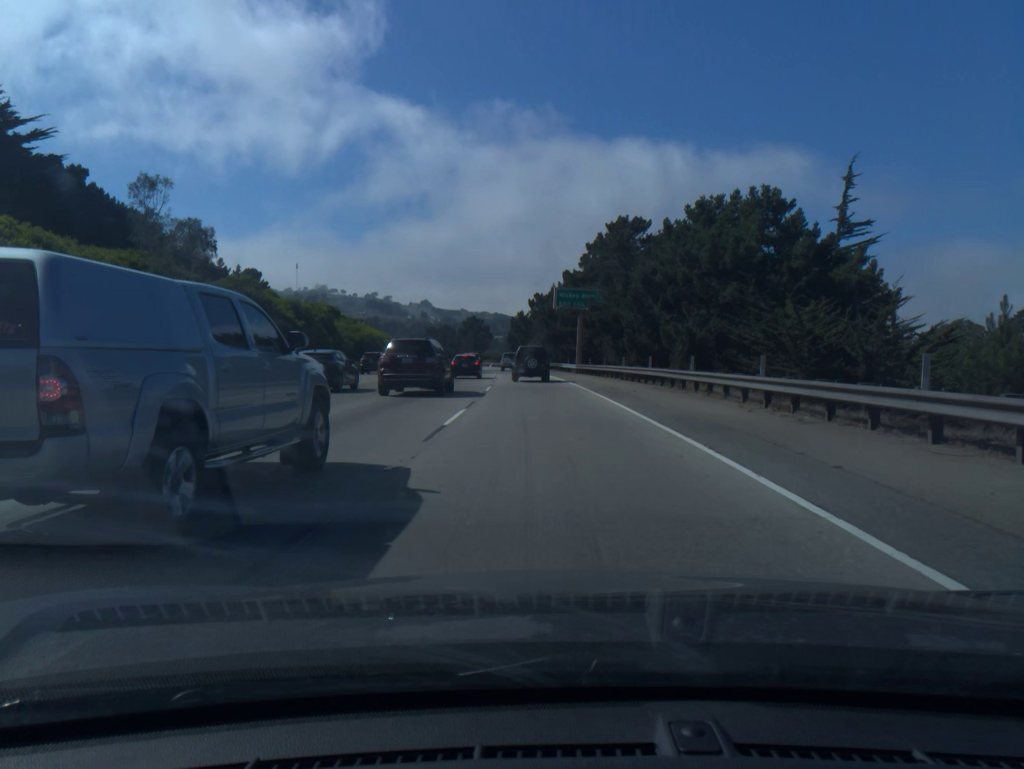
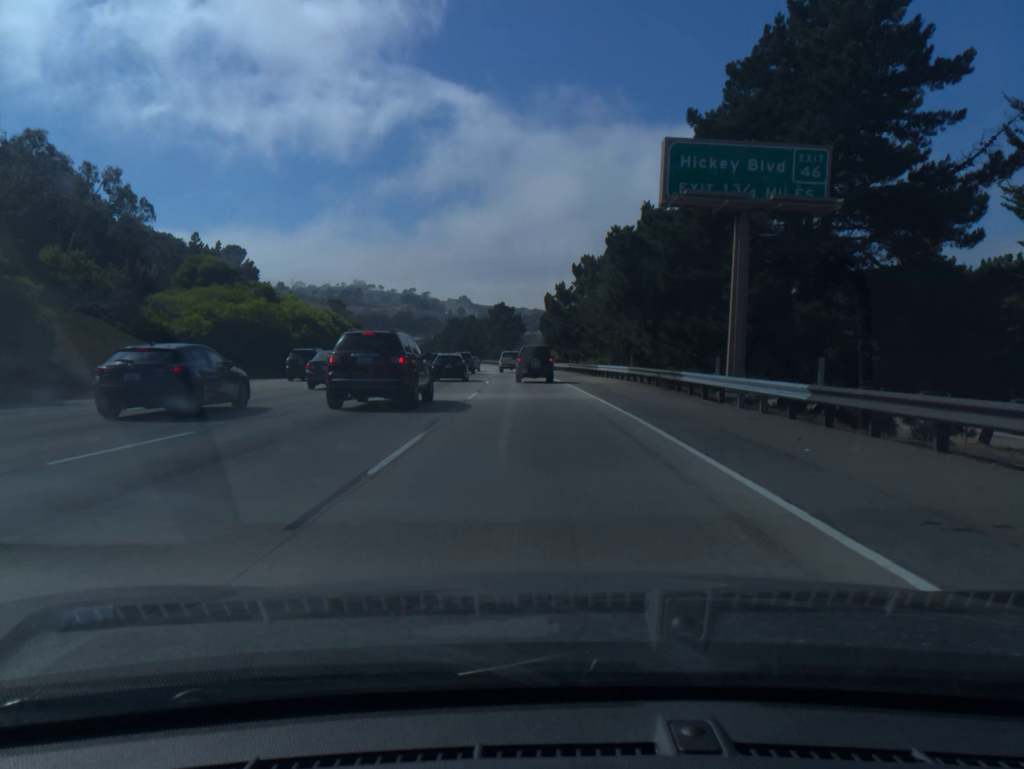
(-1.1, +49.7) m; -3°
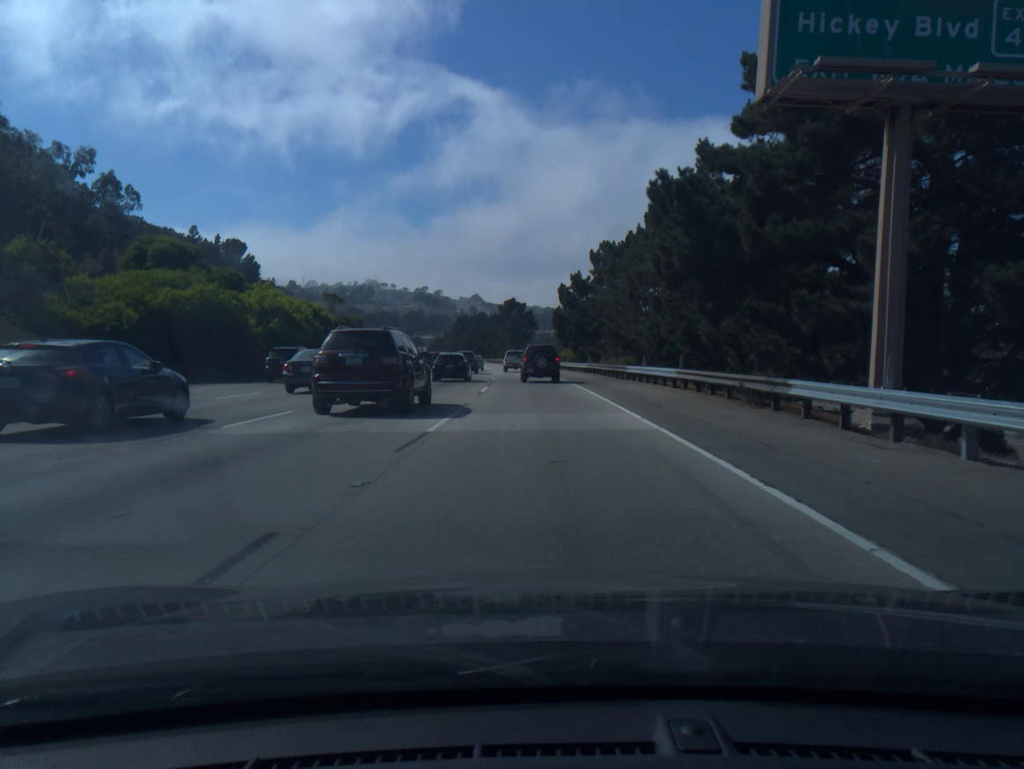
(-0.1, +10.0) m; -1°
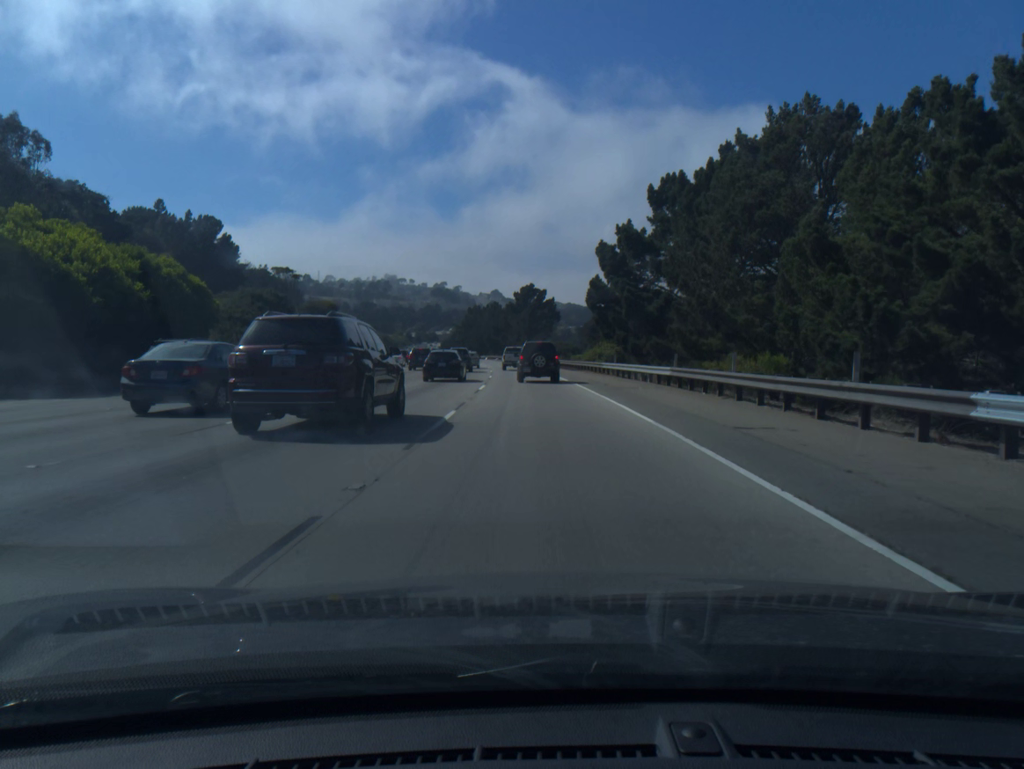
(-0.4, +29.3) m; -1°
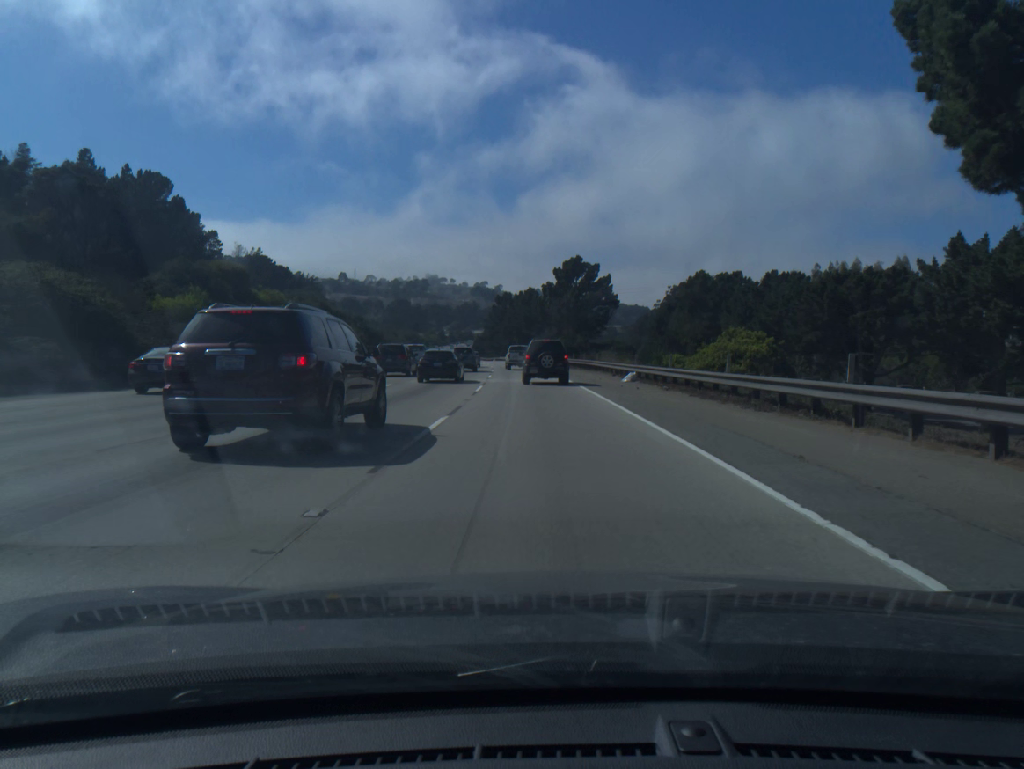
(-1.0, +45.4) m; -3°
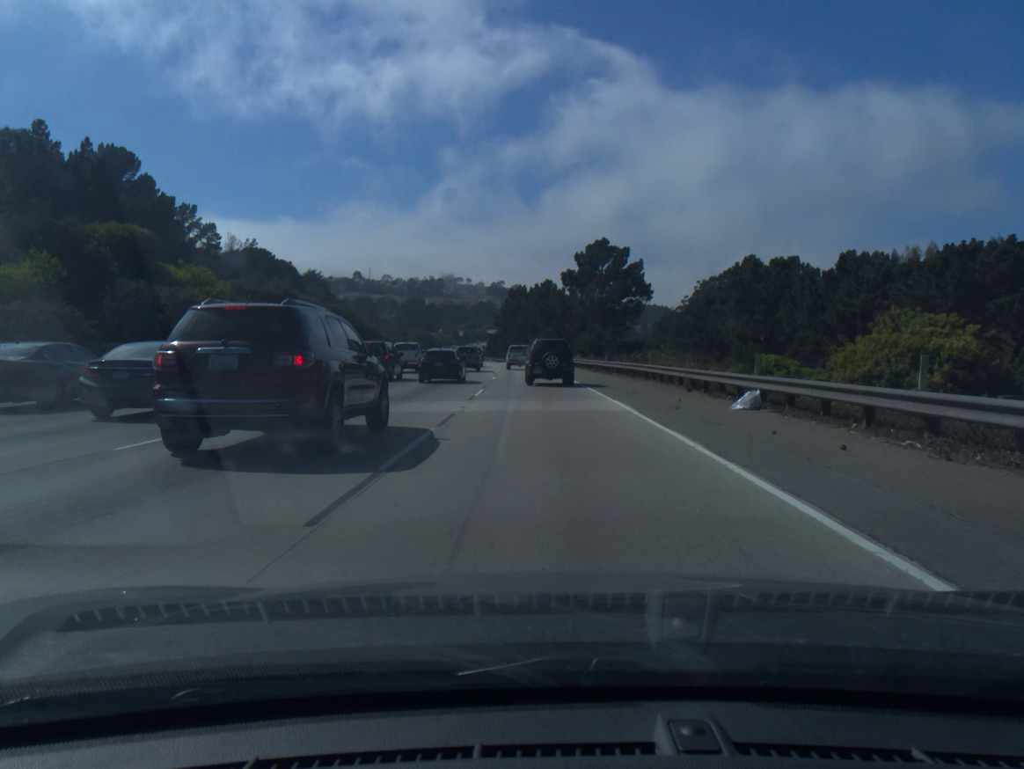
(-0.2, +17.4) m; -1°
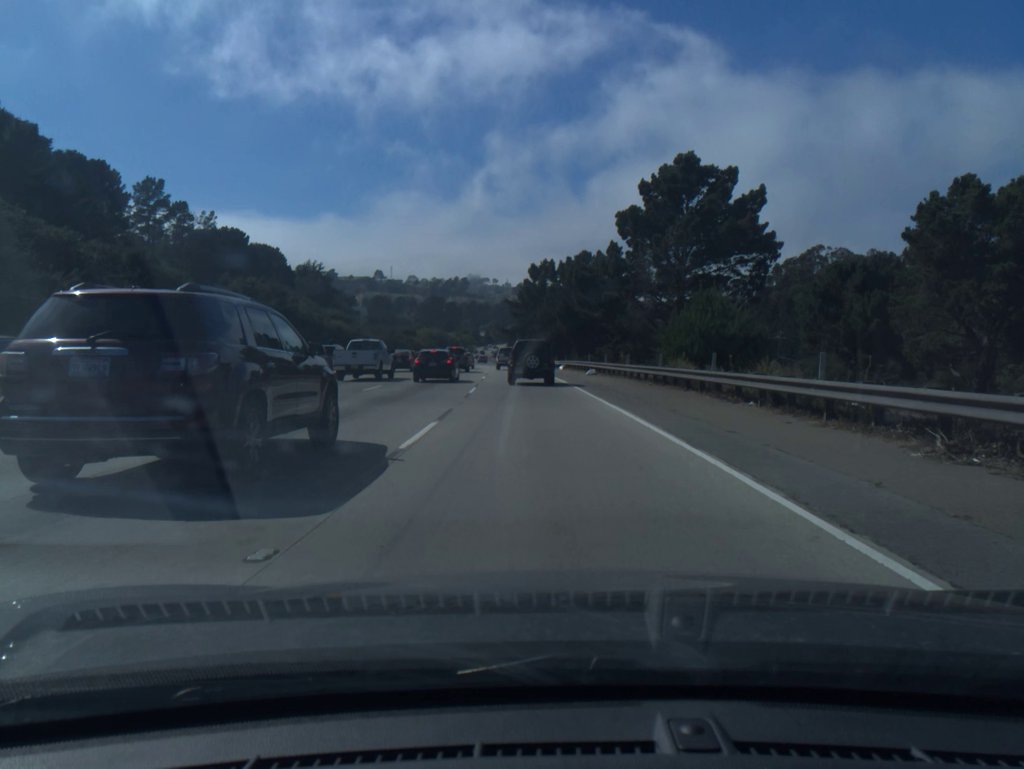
(-0.7, +42.0) m; -2°
